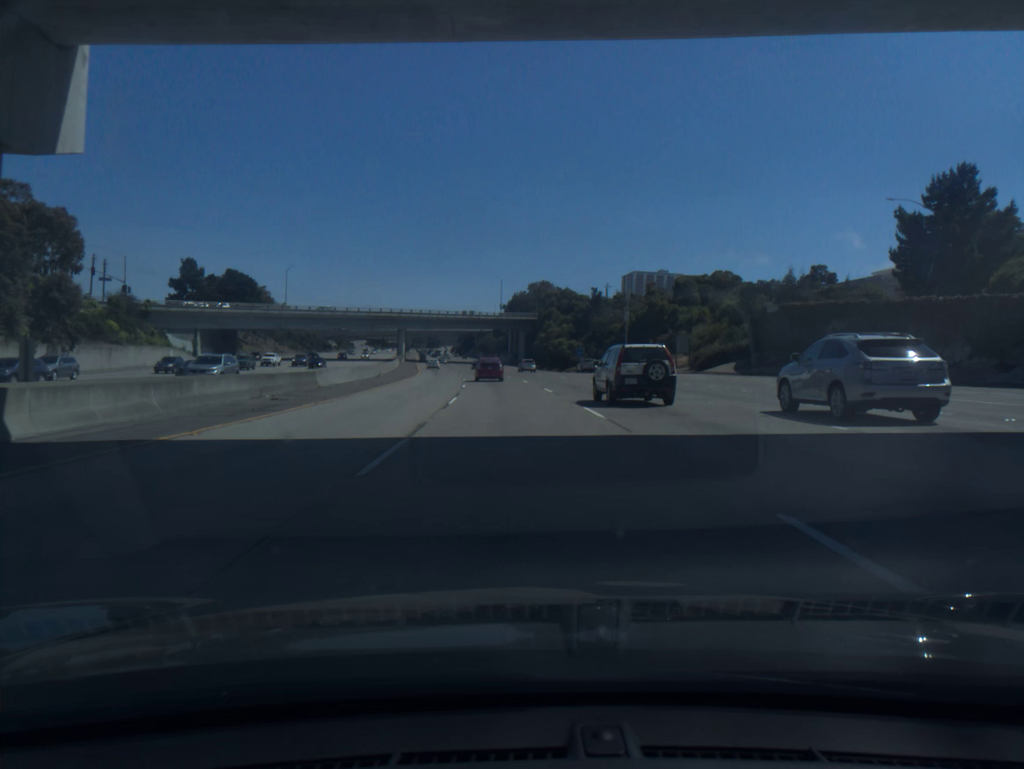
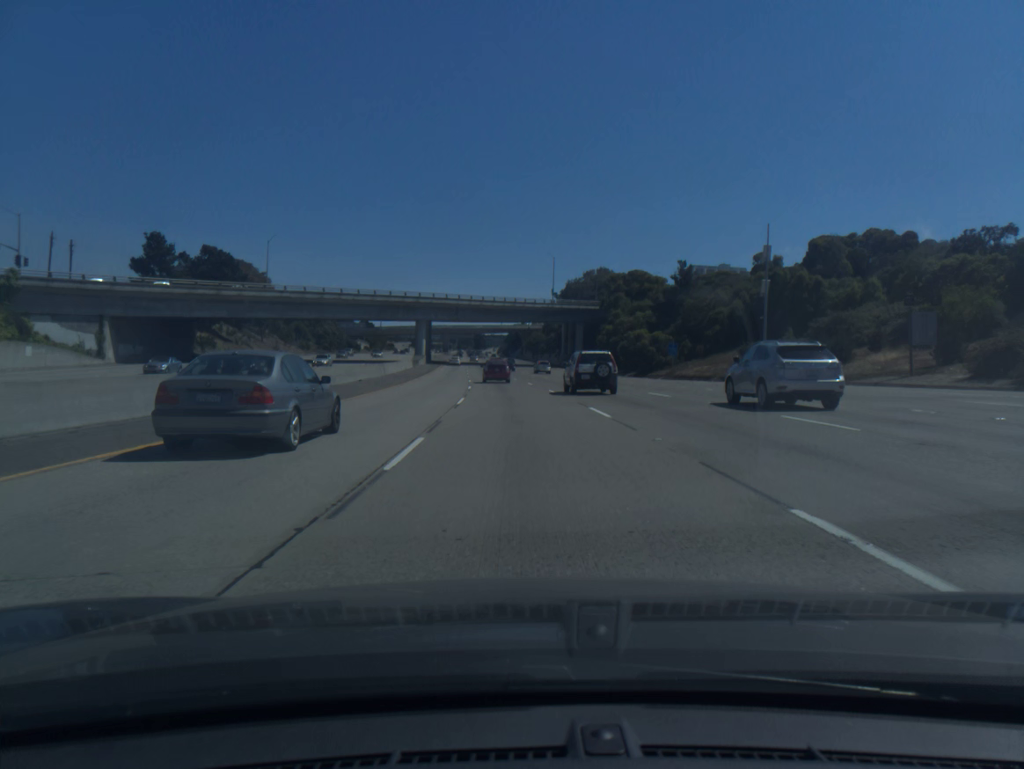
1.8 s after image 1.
(-1.5, +43.1) m; -4°
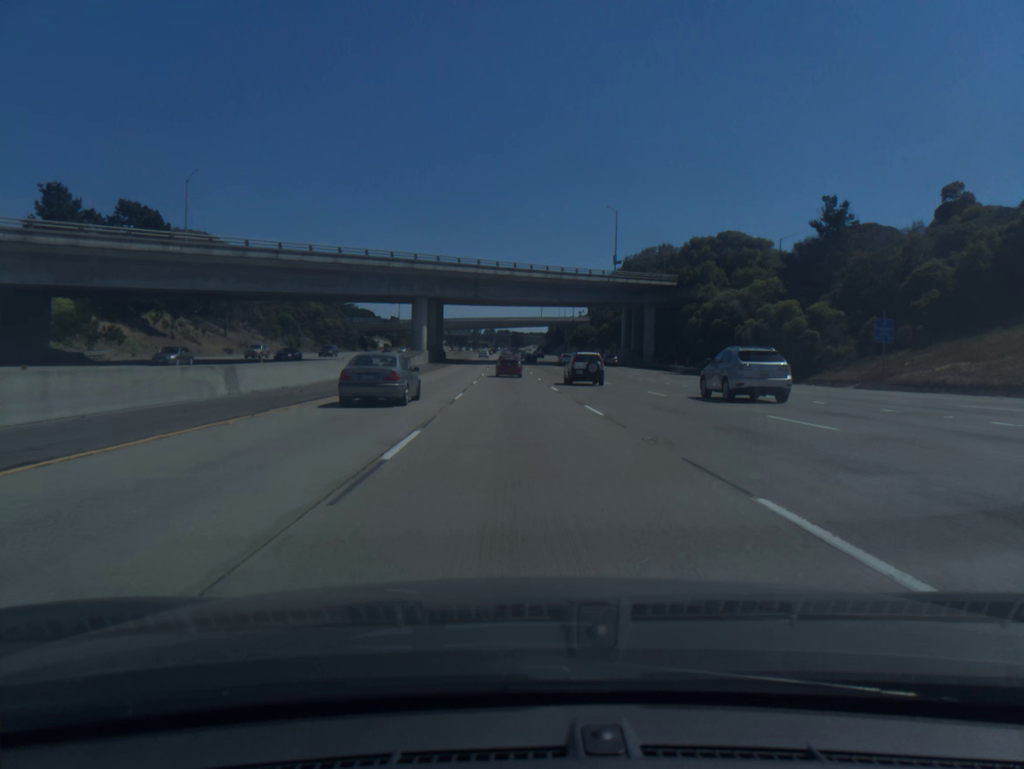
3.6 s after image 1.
(-1.1, +43.2) m; -3°
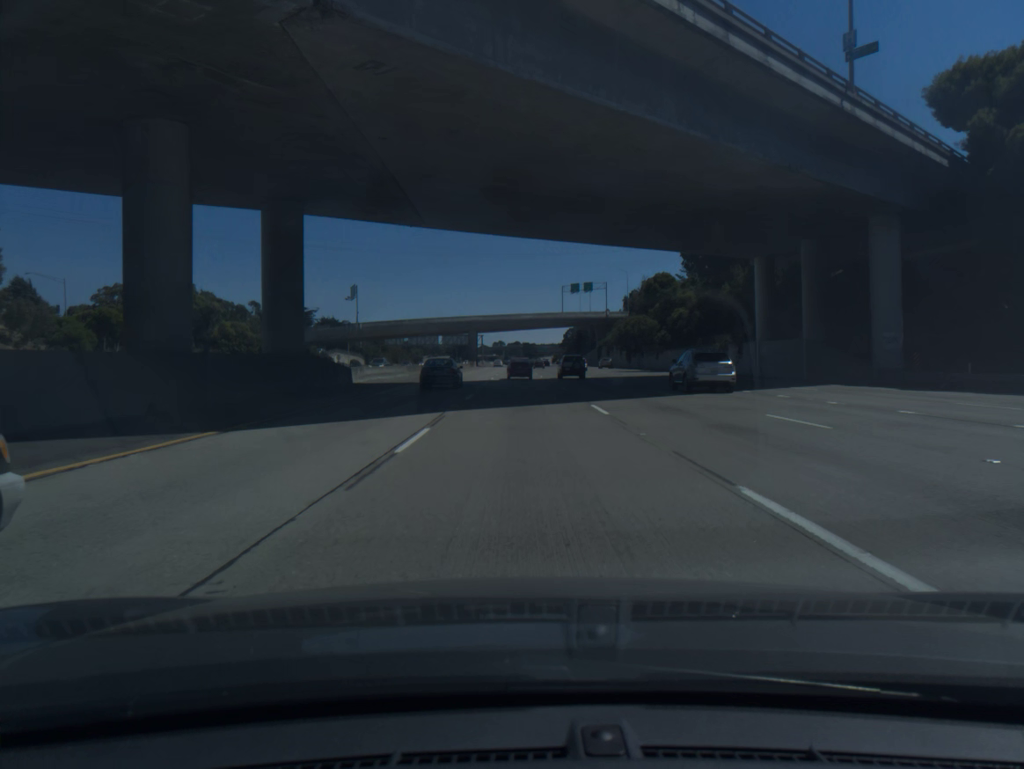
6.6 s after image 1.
(-1.2, +72.2) m; -1°
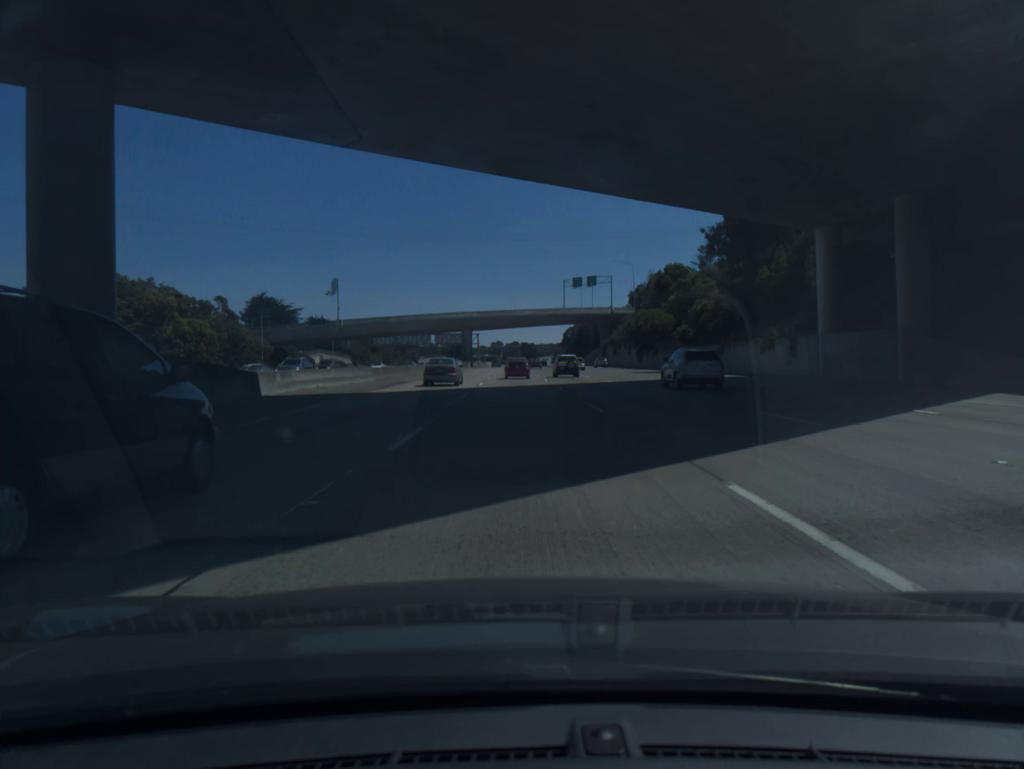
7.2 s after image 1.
(0.0, +14.5) m; 0°
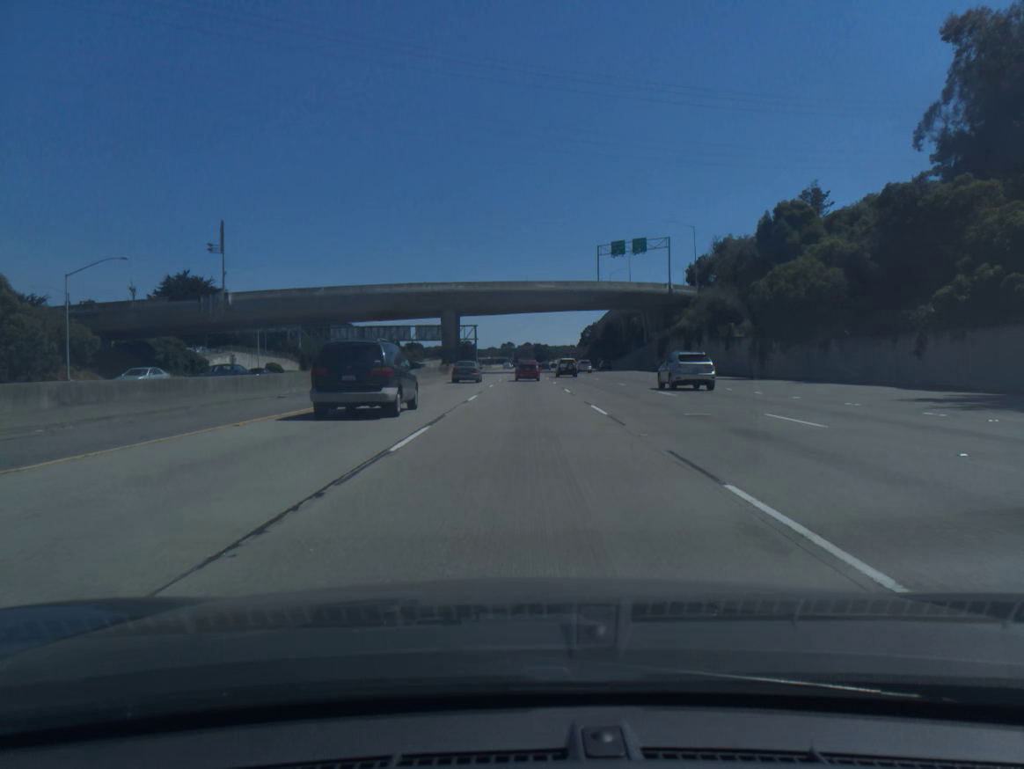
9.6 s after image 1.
(-0.6, +58.5) m; -1°
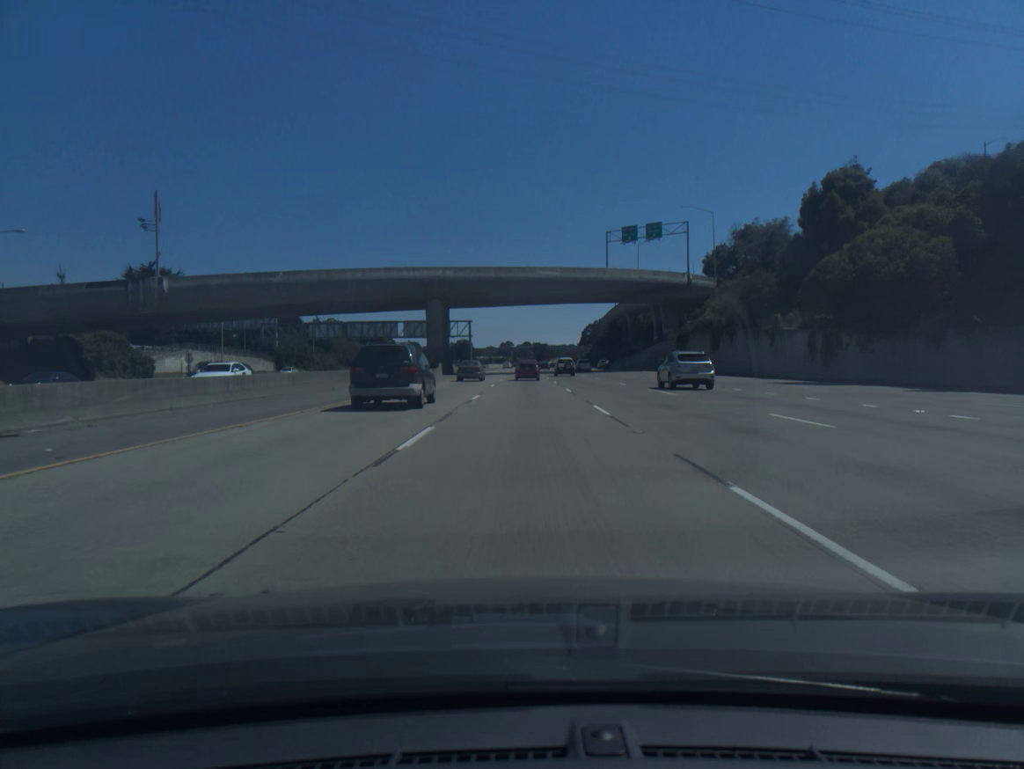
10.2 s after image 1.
(0.0, +14.6) m; 0°
